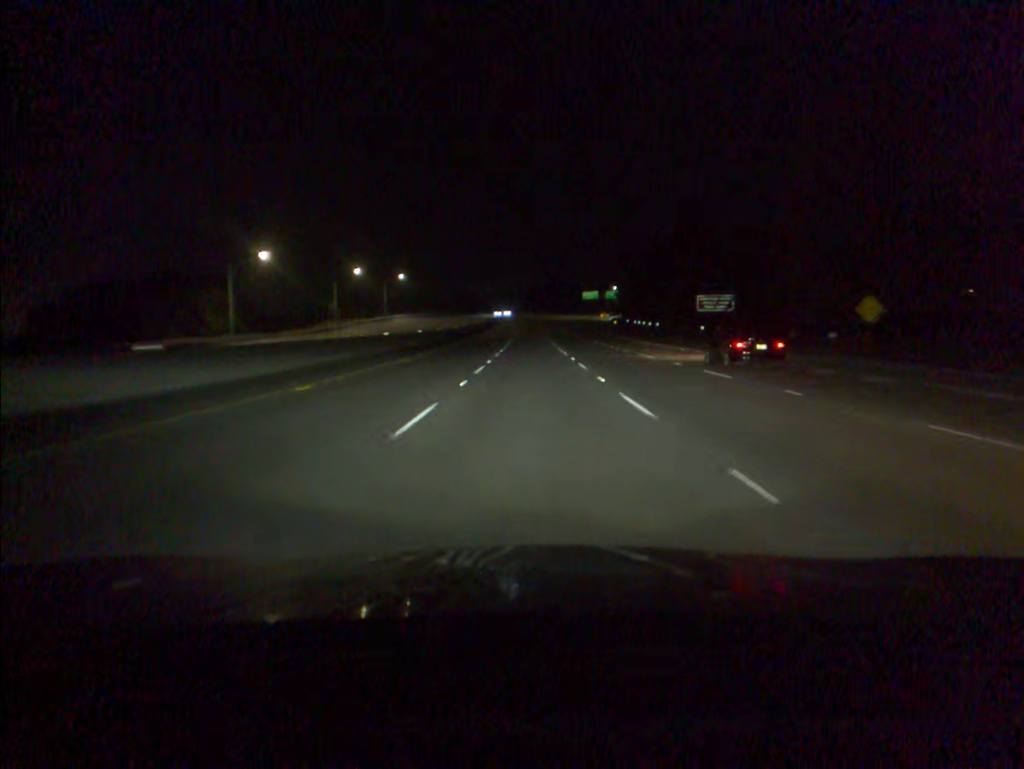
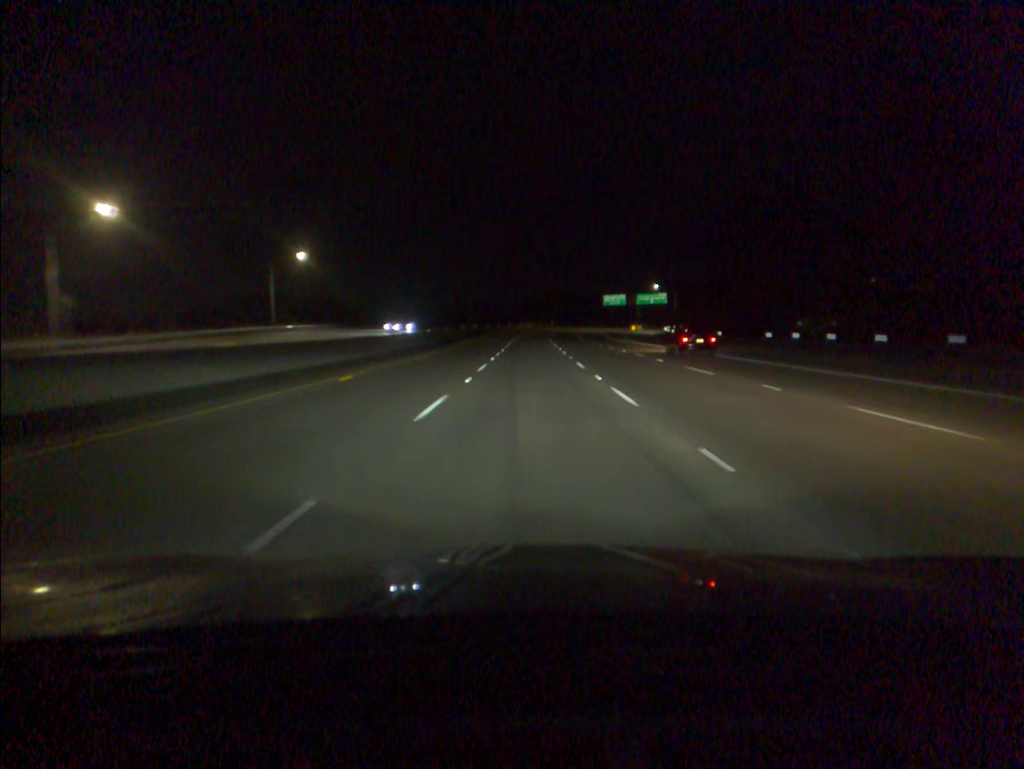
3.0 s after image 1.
(0.0, +83.5) m; 0°
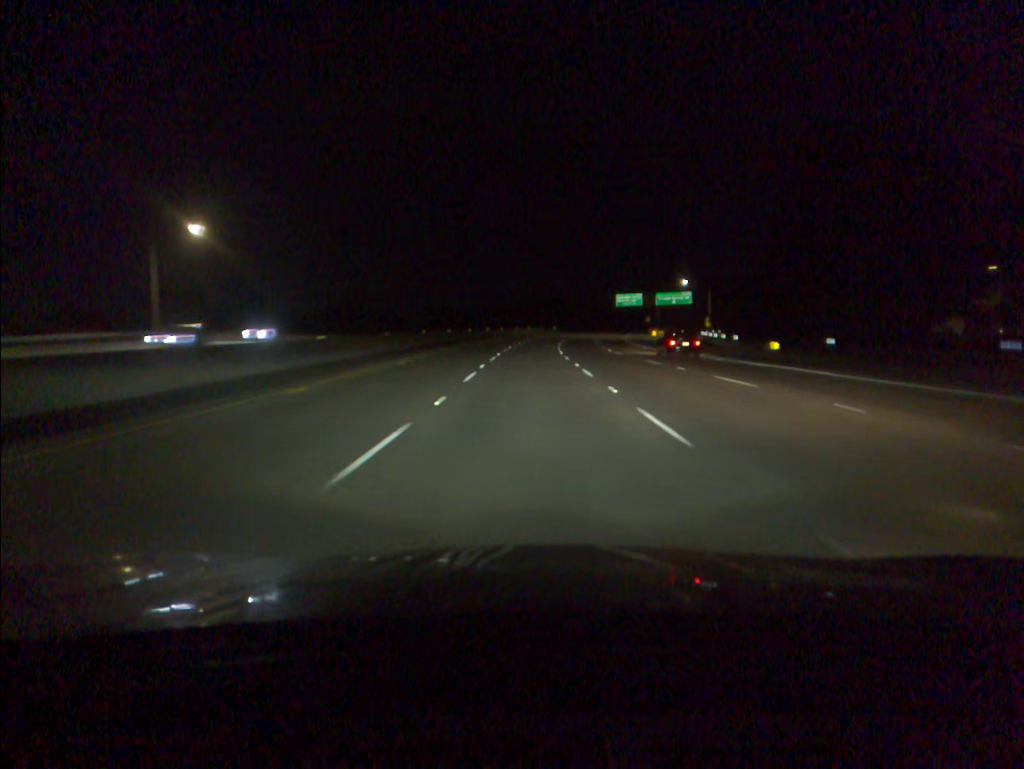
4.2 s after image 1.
(0.0, +33.4) m; 0°
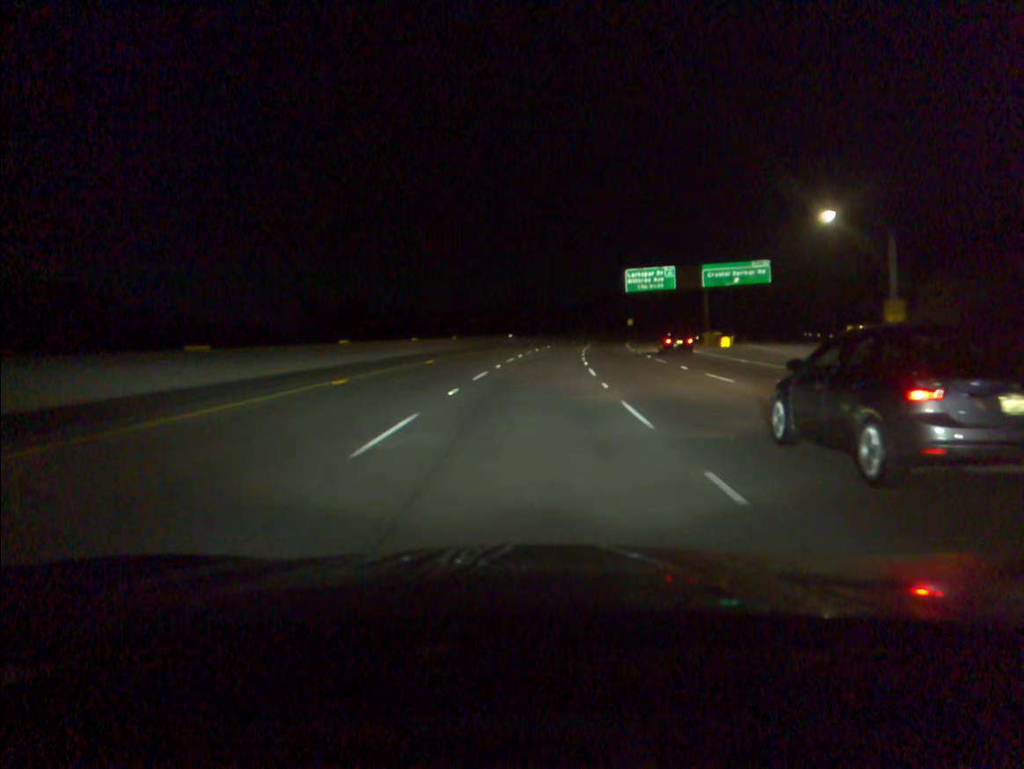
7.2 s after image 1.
(+1.5, +83.4) m; +4°
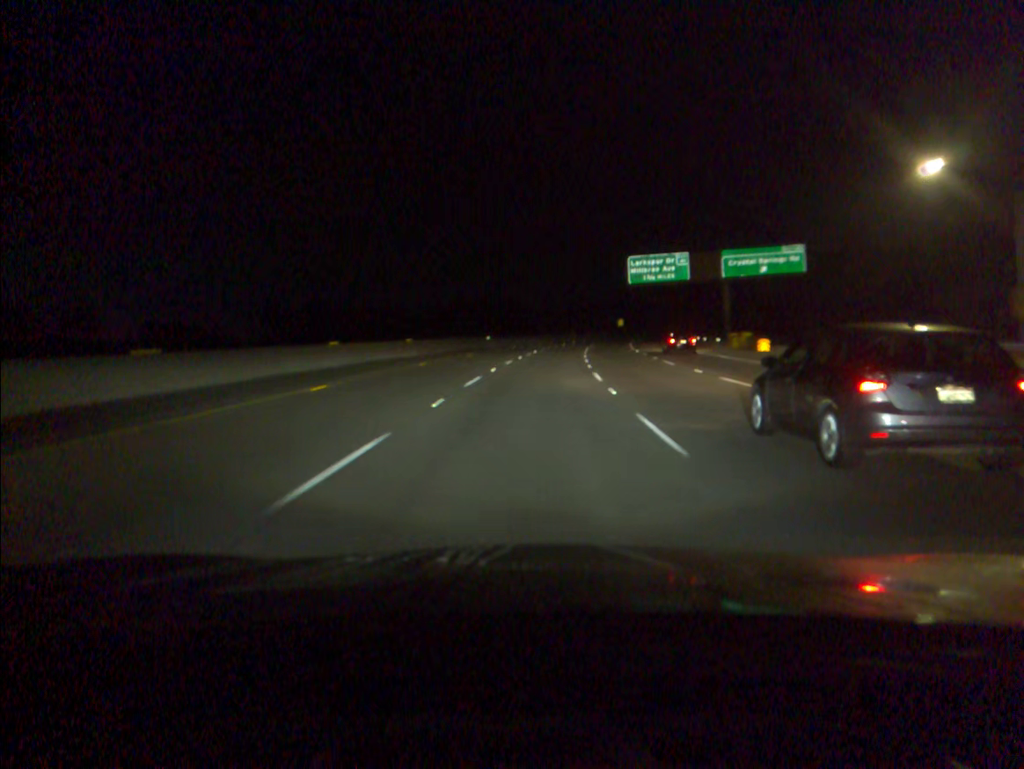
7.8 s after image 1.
(+0.2, +16.8) m; +1°
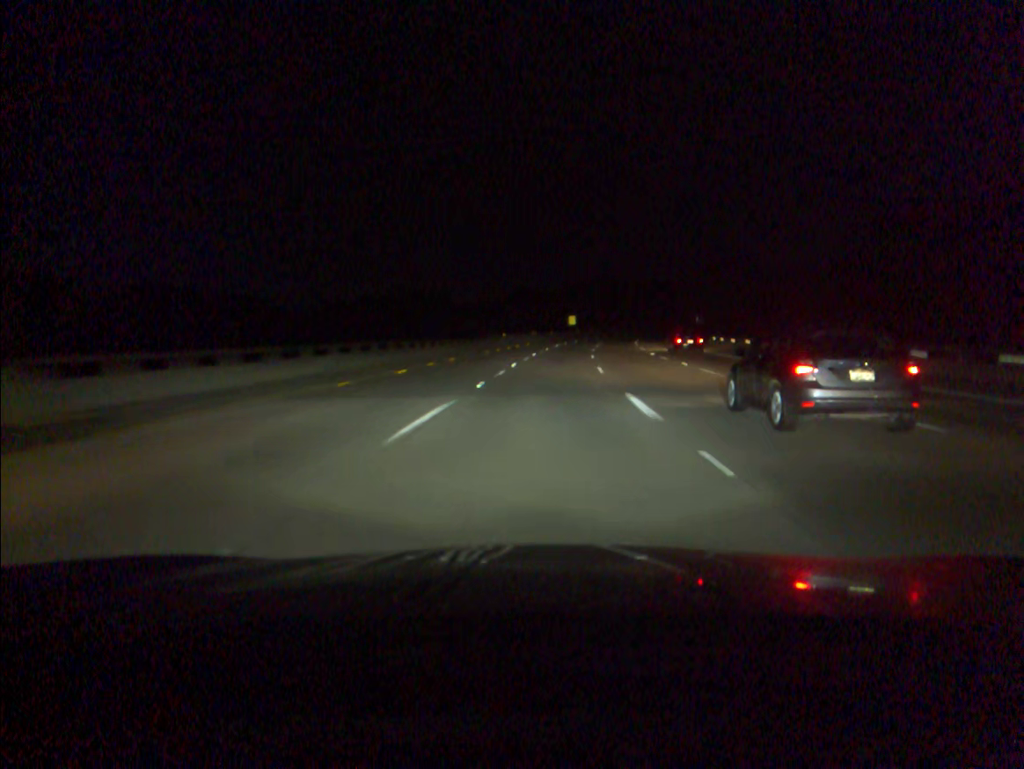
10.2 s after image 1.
(+3.1, +67.4) m; +5°
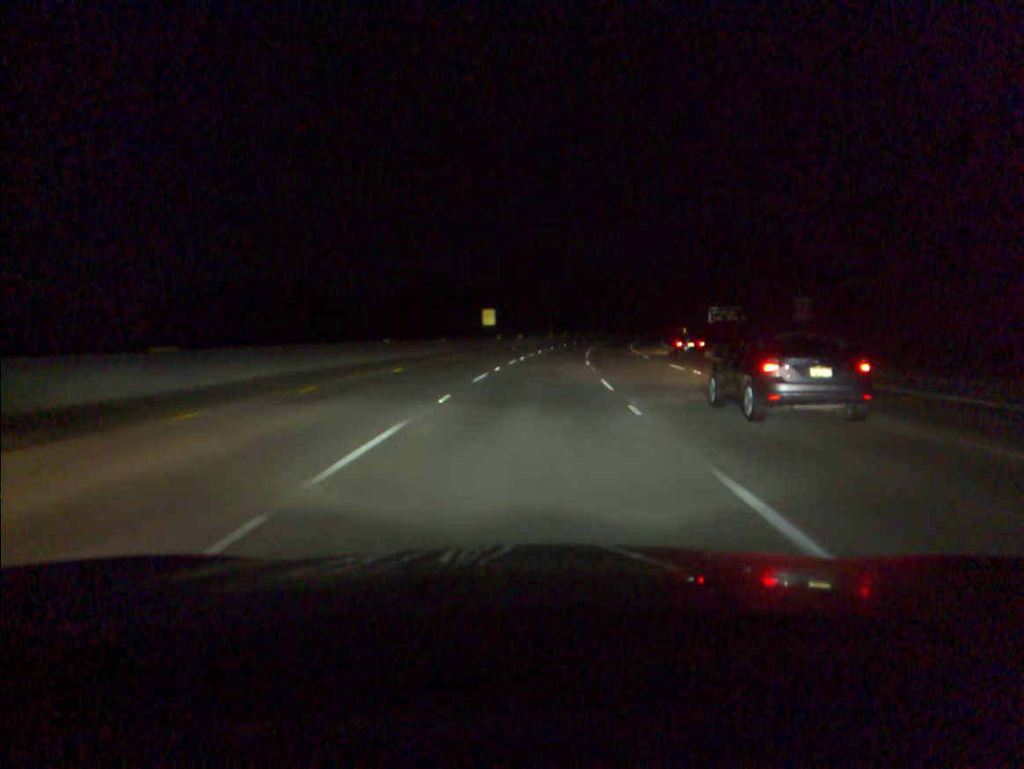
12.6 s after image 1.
(+3.8, +67.5) m; +6°
